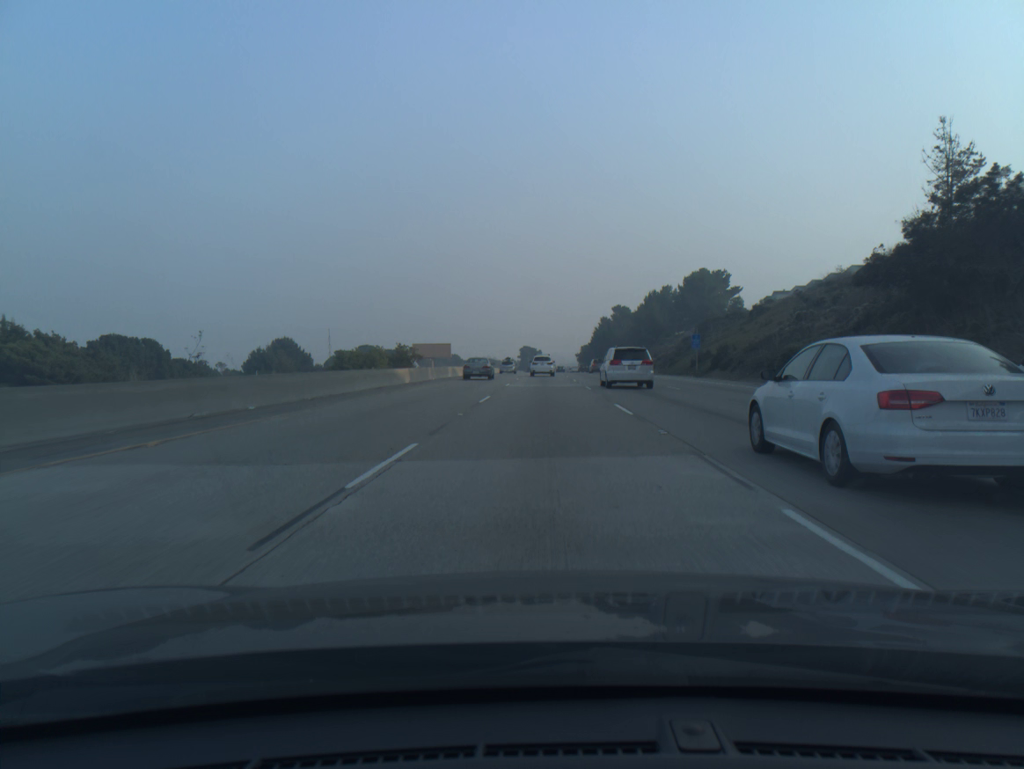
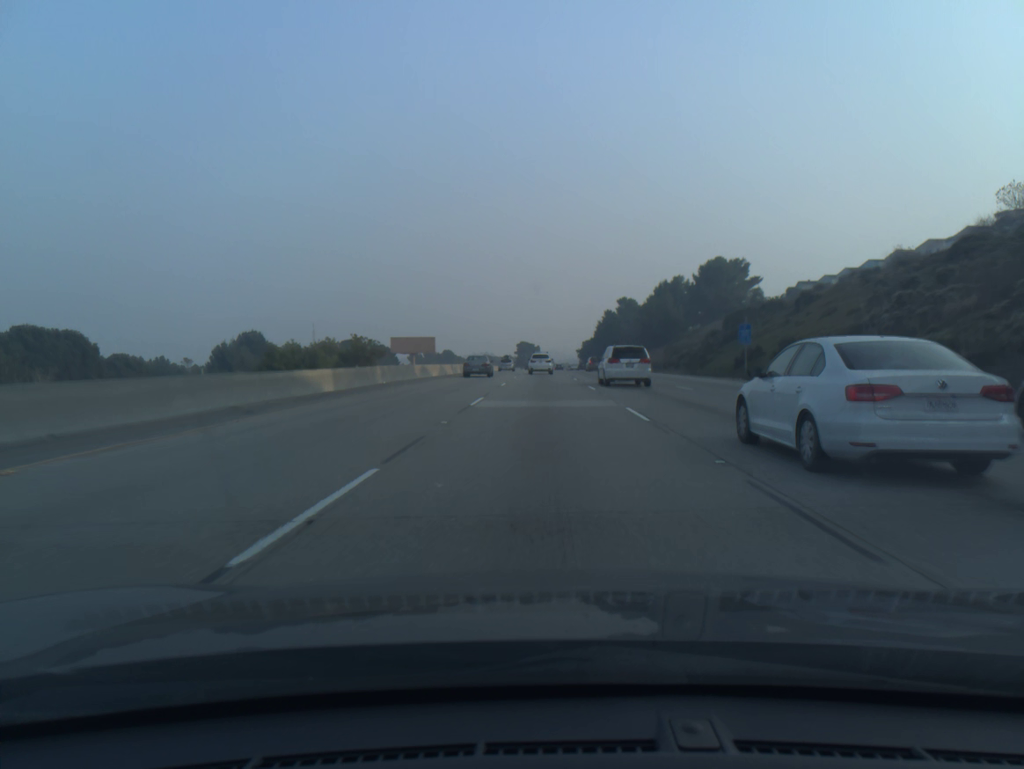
(0.0, +17.4) m; 0°
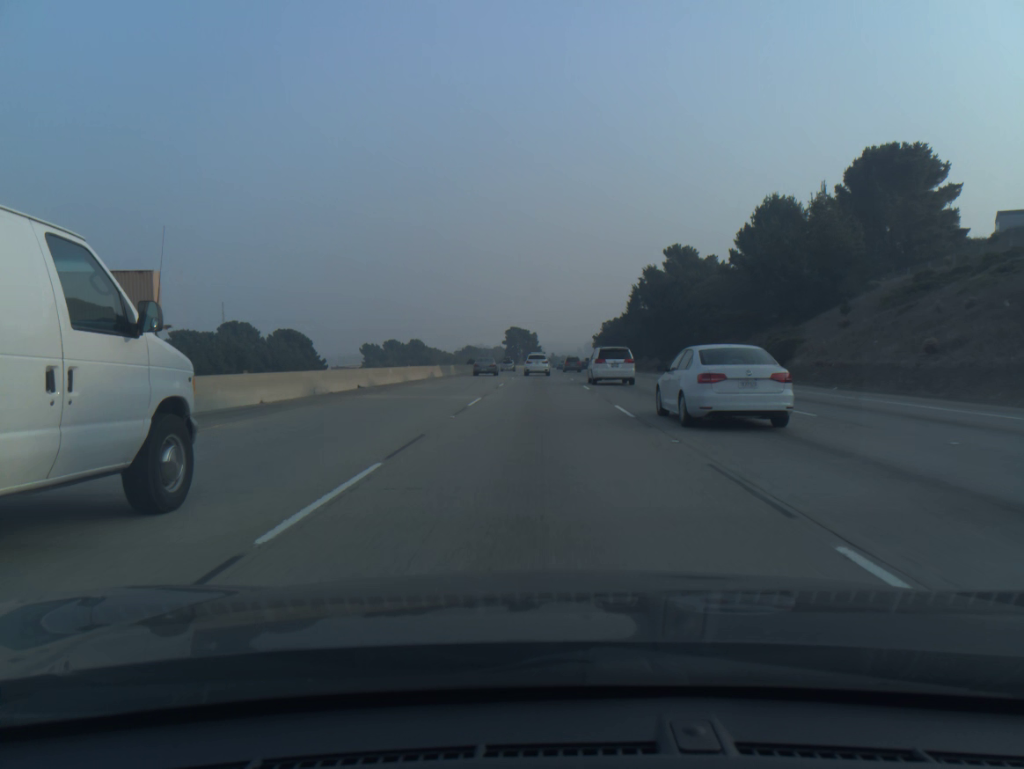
(+0.3, +87.1) m; 0°
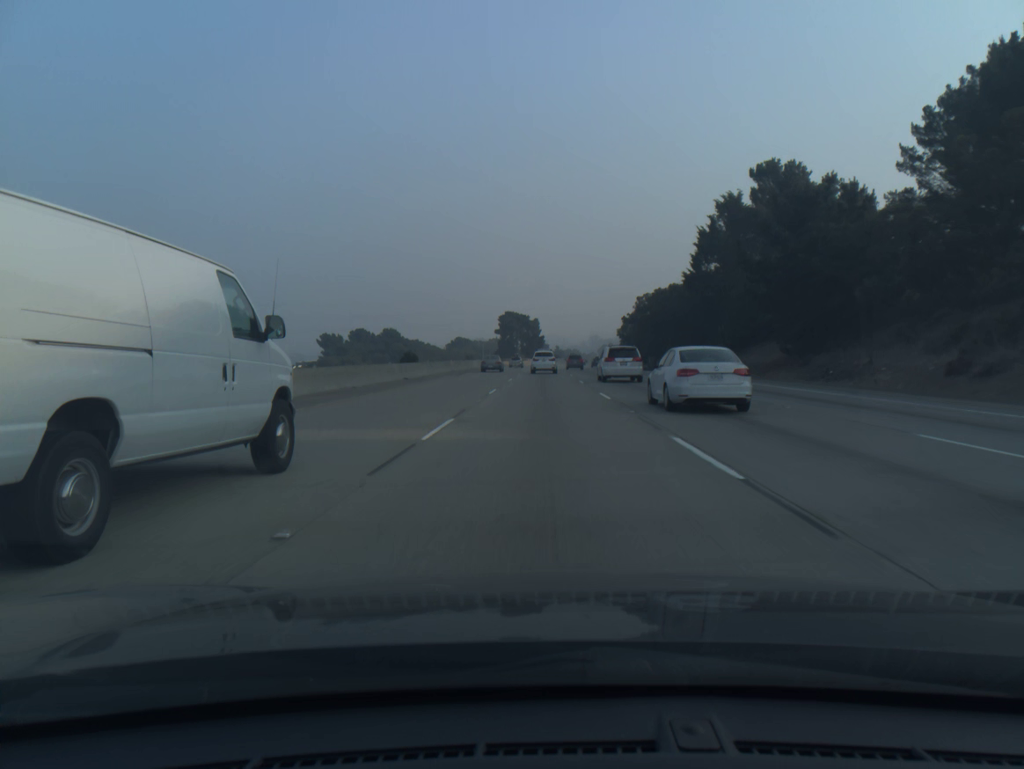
(-0.1, +52.0) m; 0°
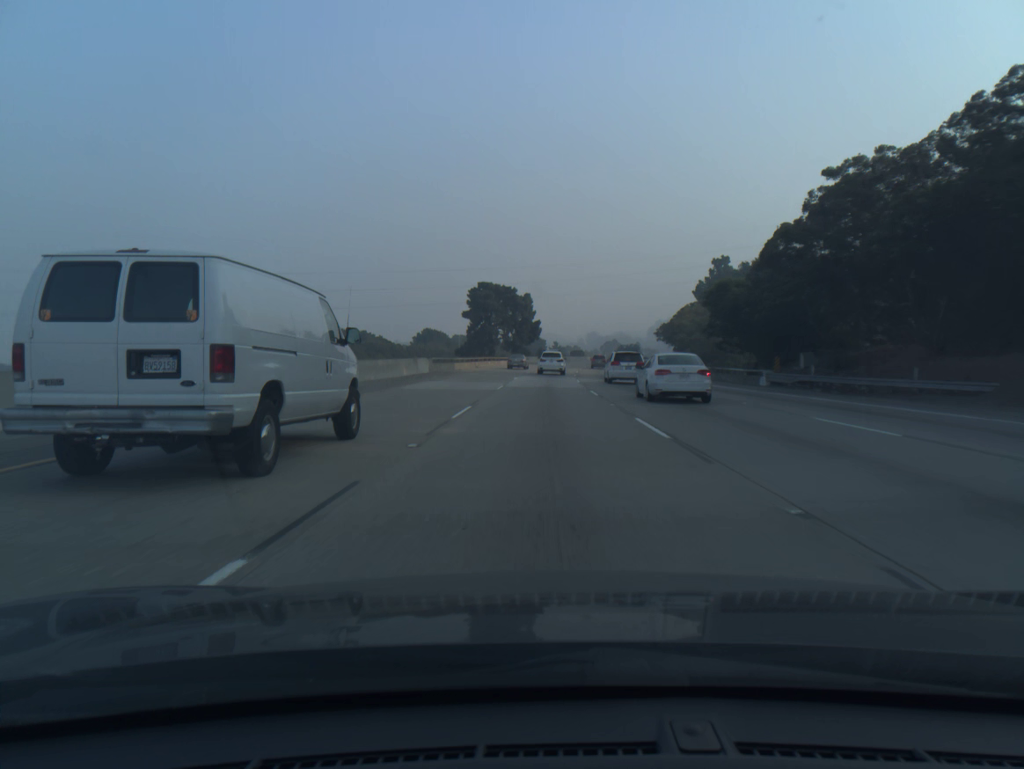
(+0.1, +68.8) m; 0°
